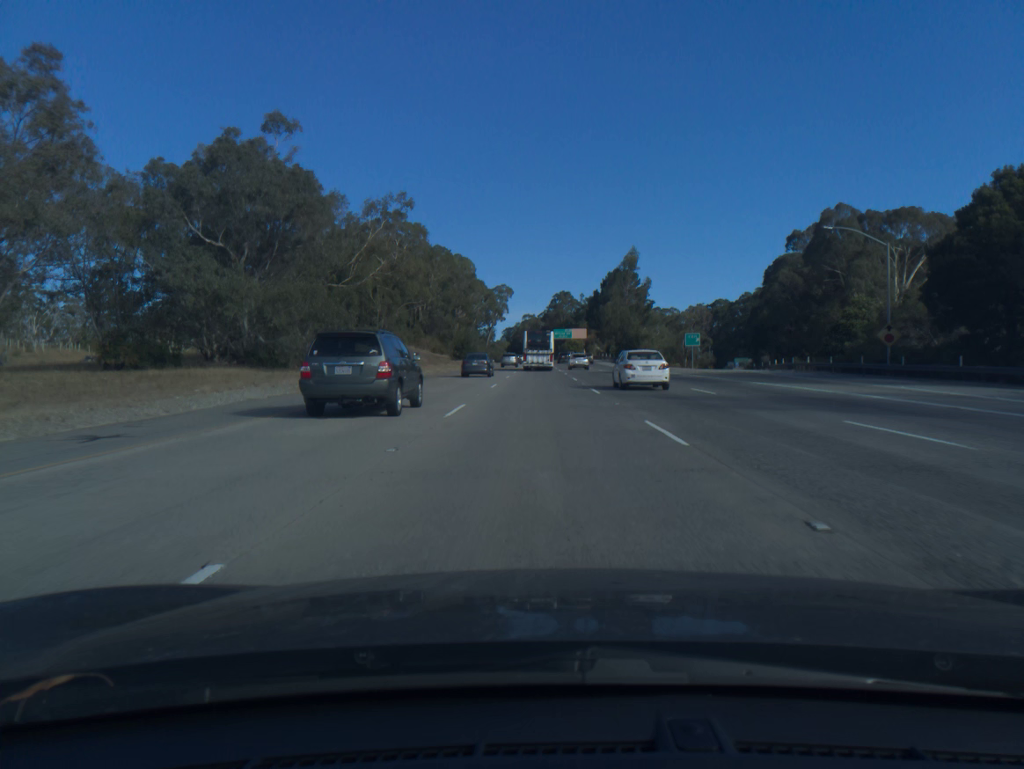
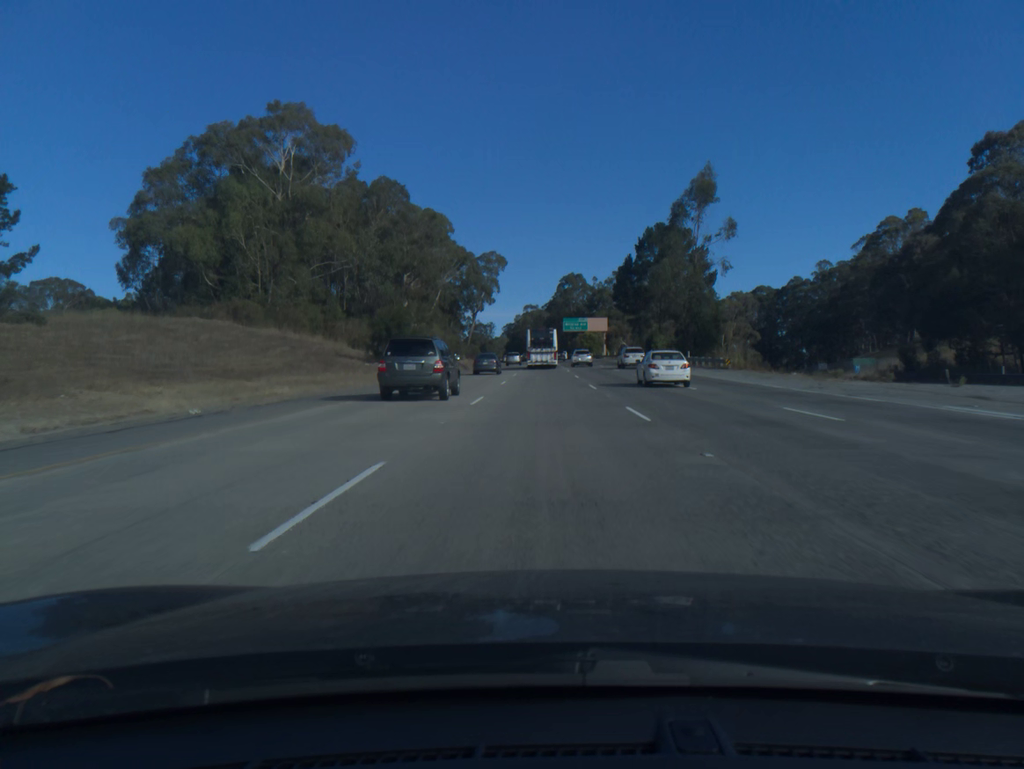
(-0.2, +54.5) m; 0°
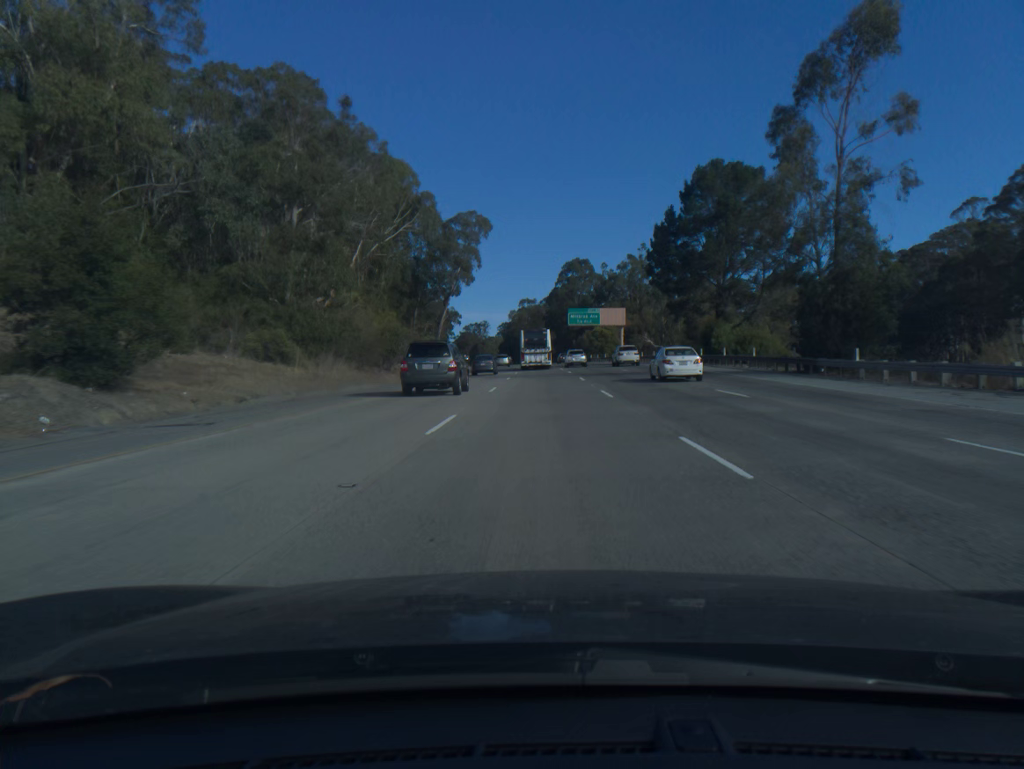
(0.0, +36.5) m; 0°
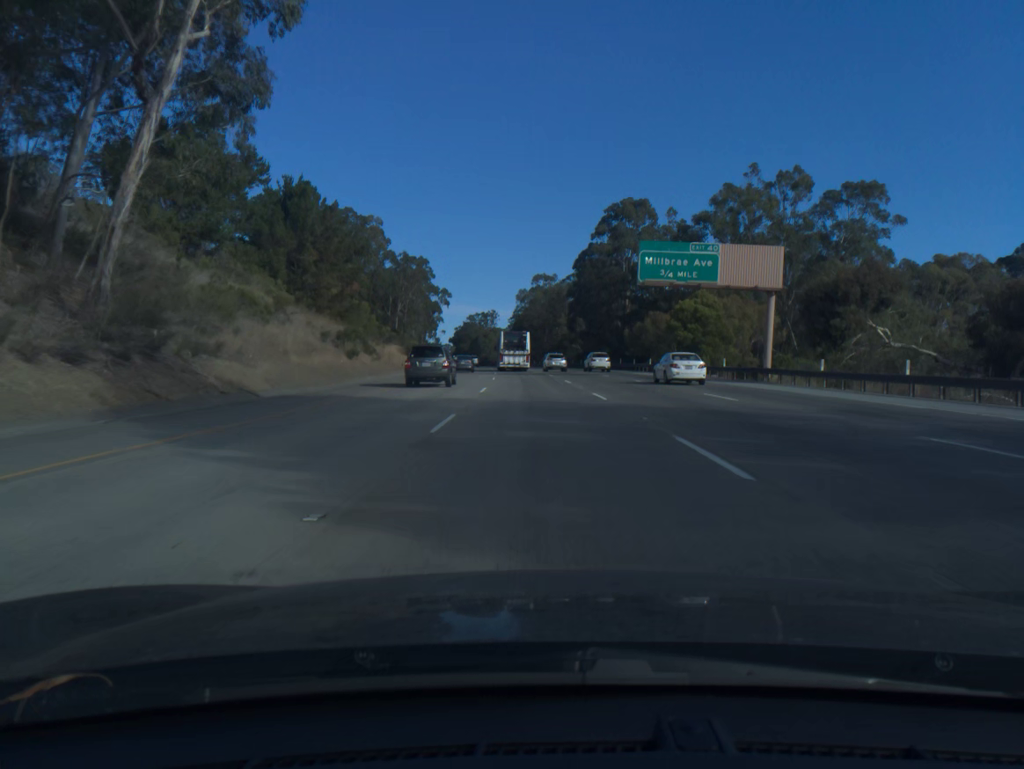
(-0.4, +73.0) m; -1°
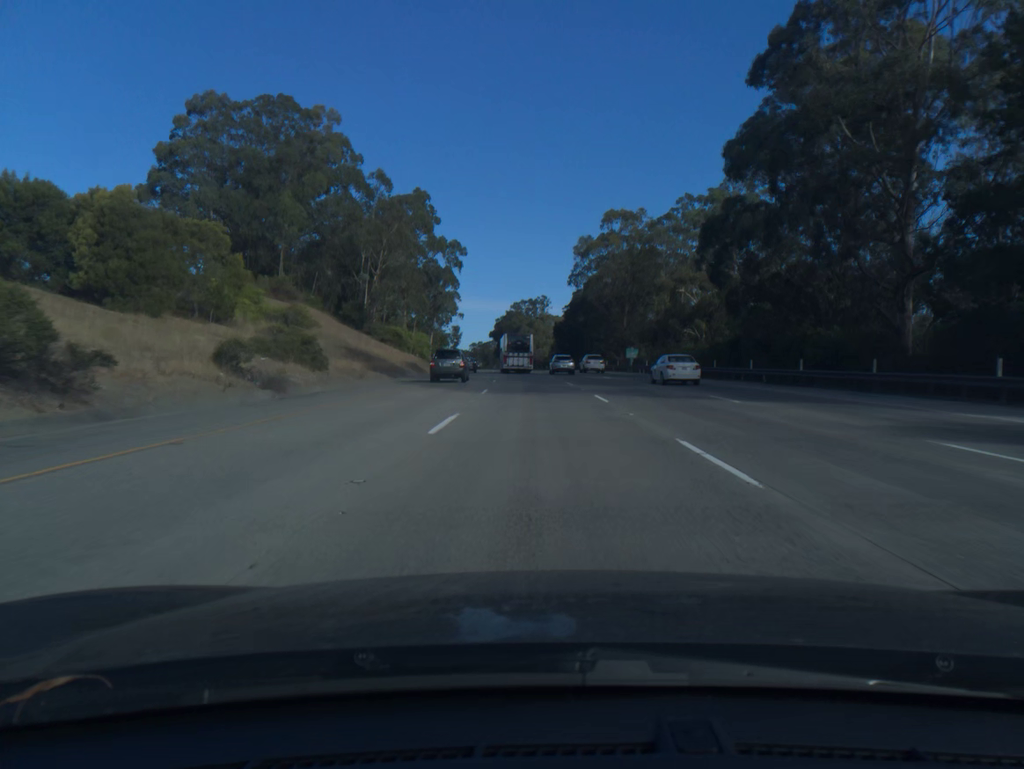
(-2.4, +73.1) m; -4°
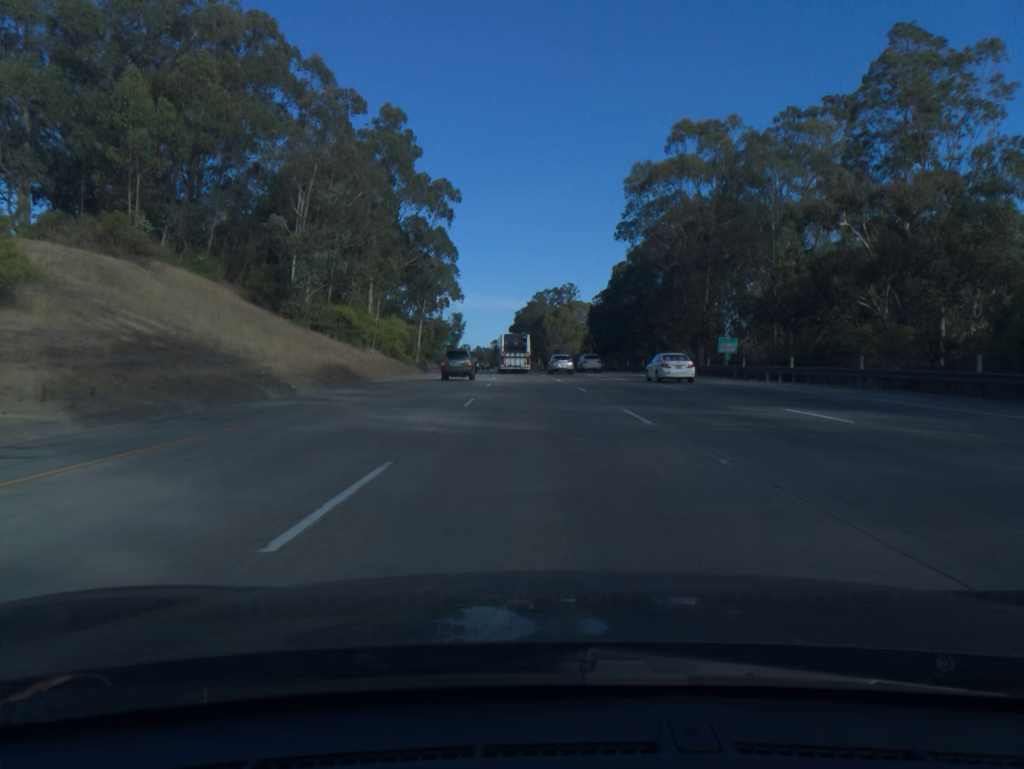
(-0.6, +36.8) m; -2°
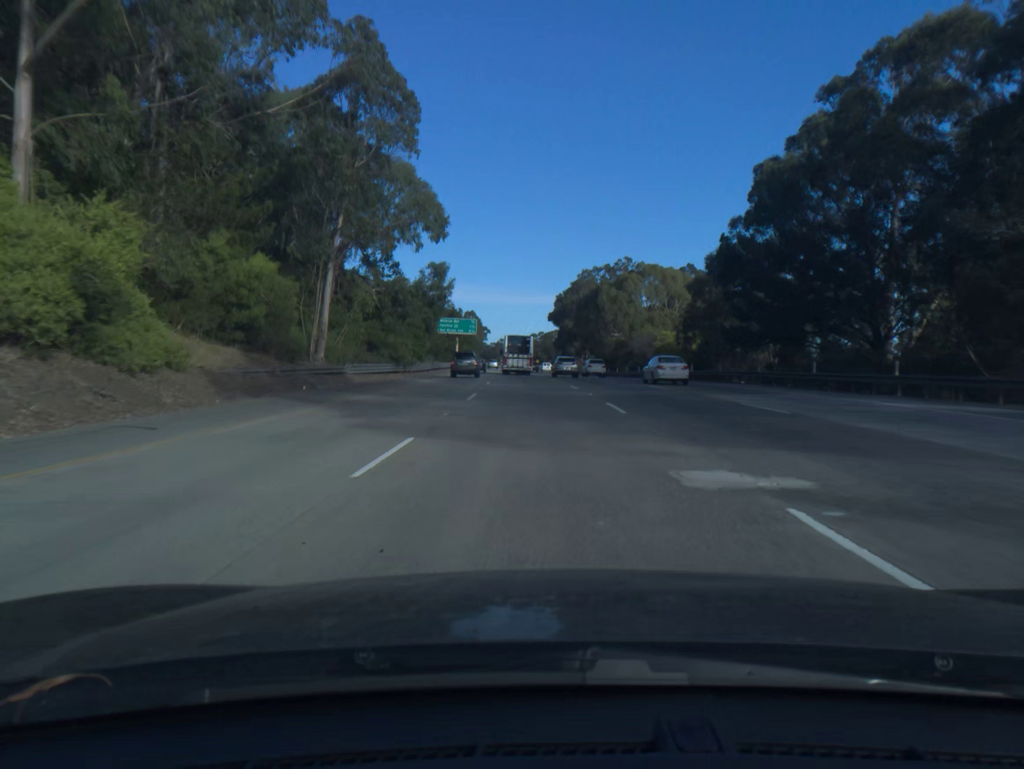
(-1.4, +55.5) m; -3°
